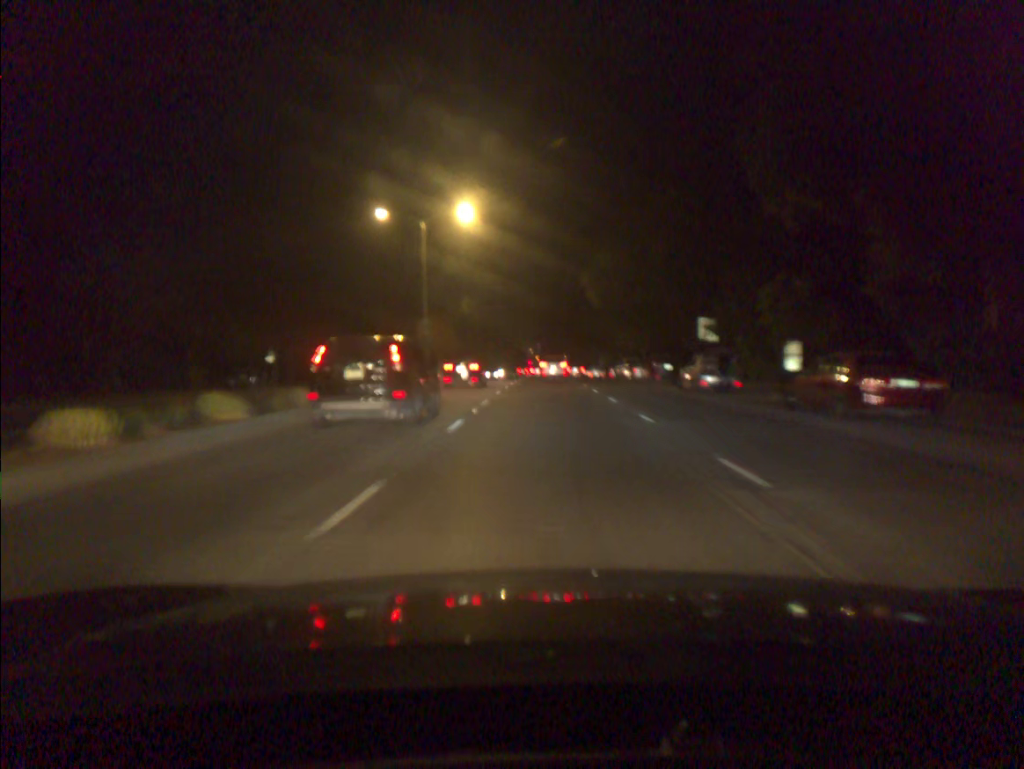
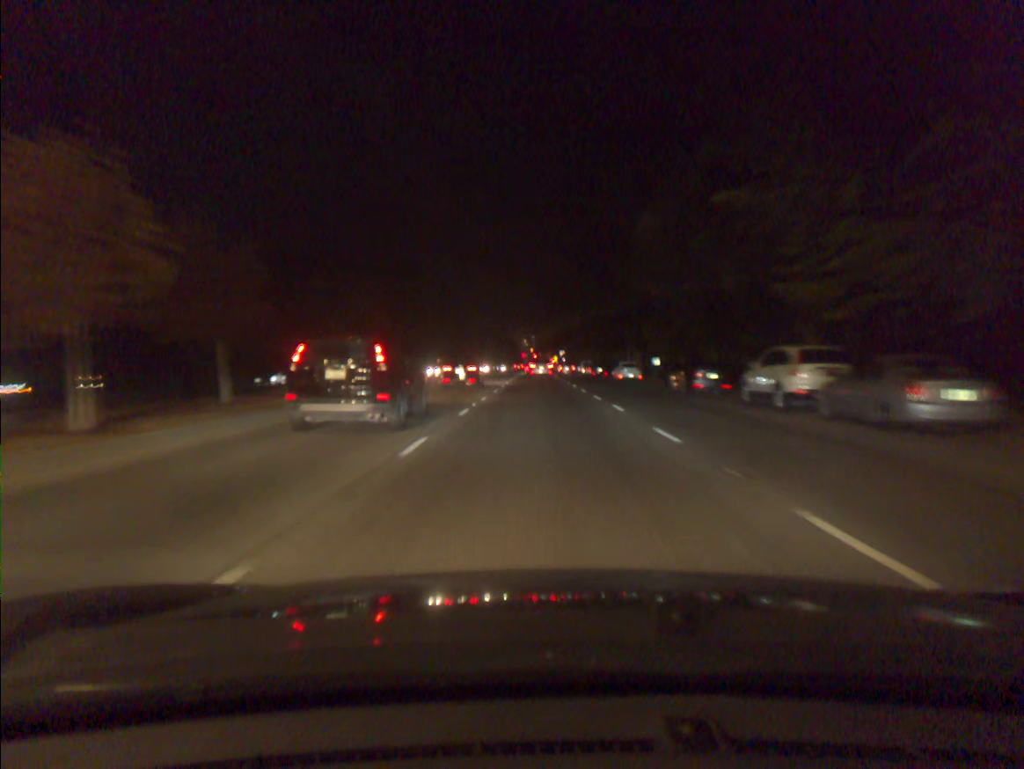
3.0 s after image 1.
(+0.1, +40.0) m; 0°
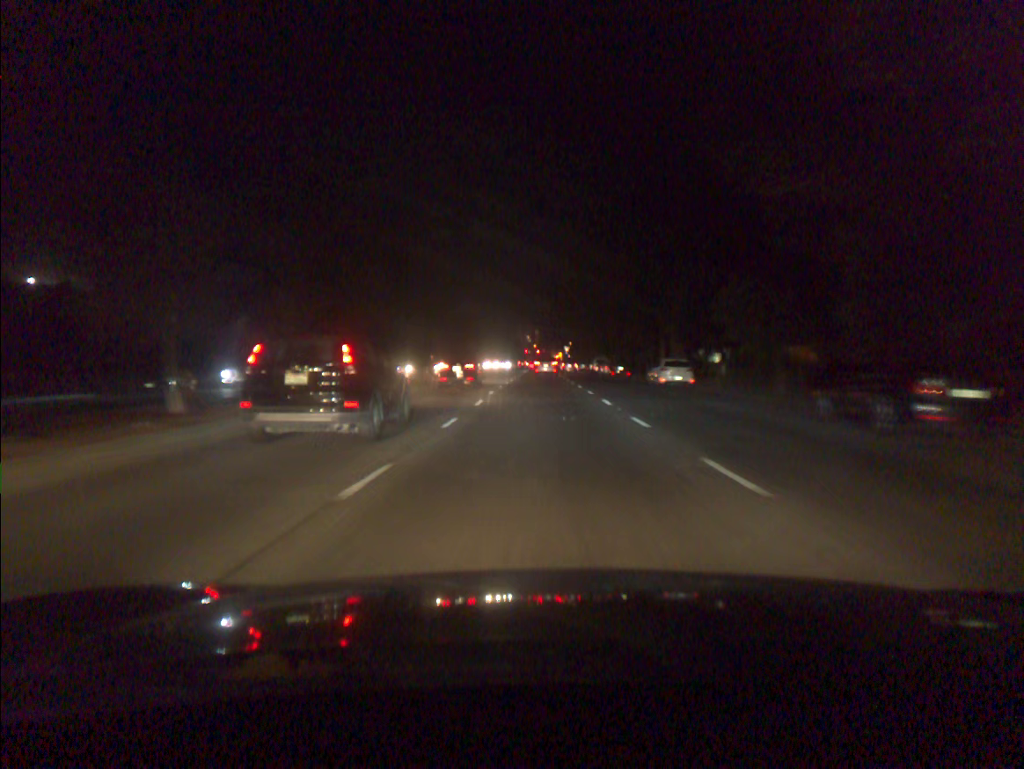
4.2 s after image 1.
(-0.1, +17.7) m; 0°
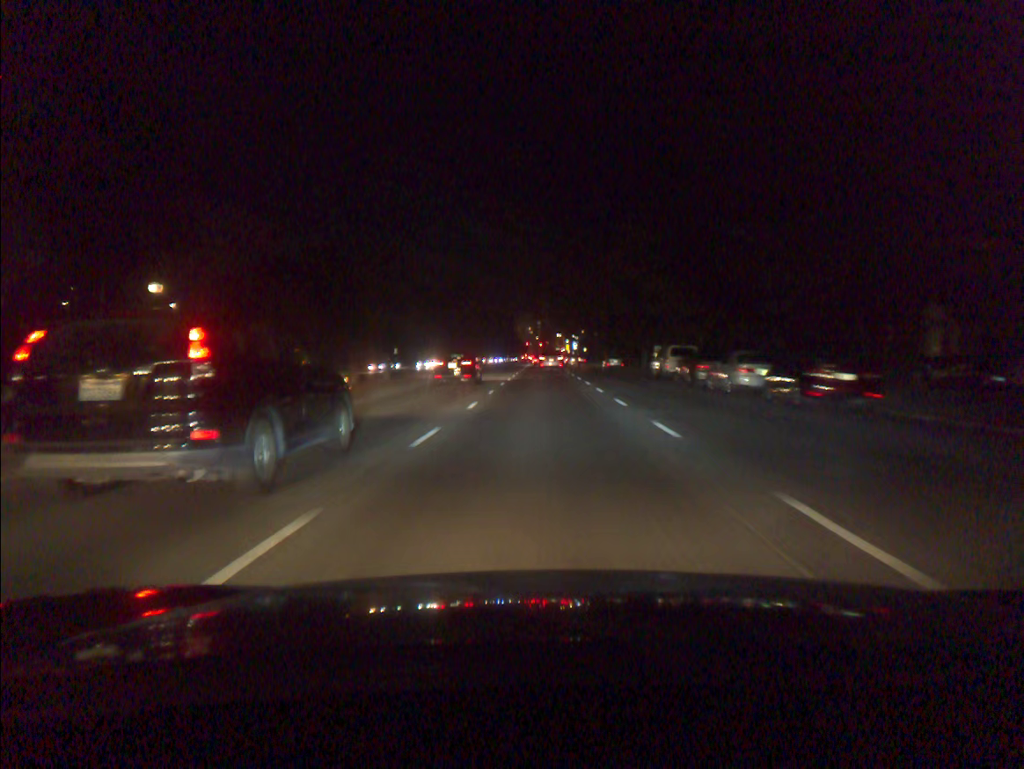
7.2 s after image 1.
(-0.1, +46.2) m; 0°
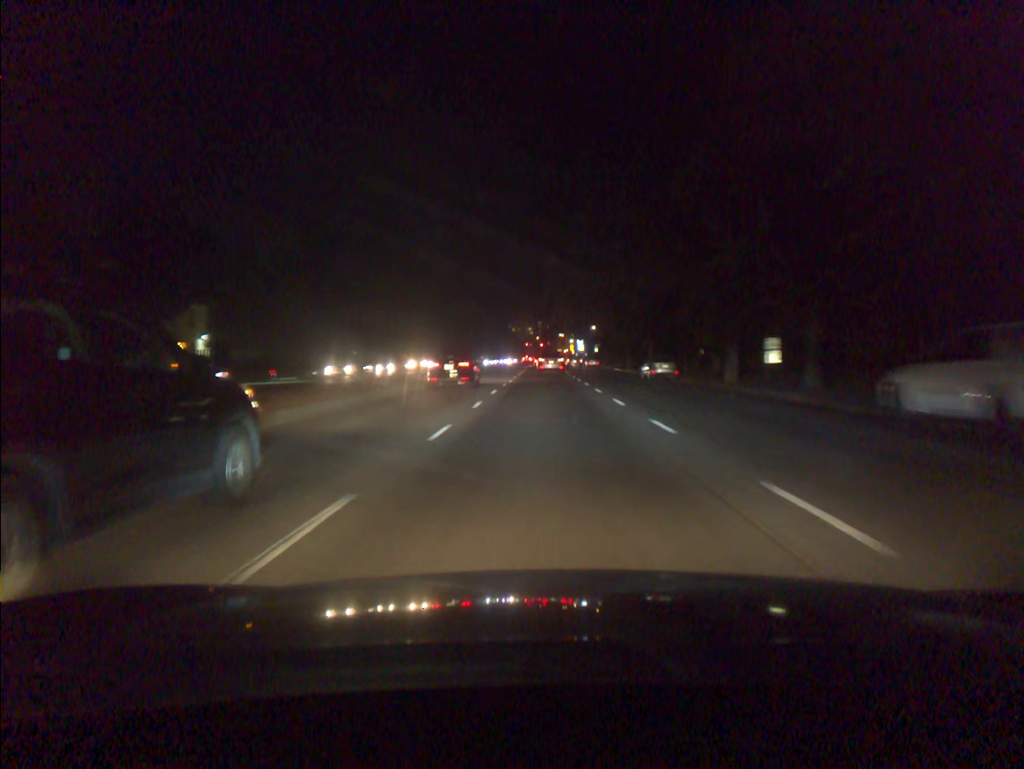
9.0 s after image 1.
(0.0, +28.3) m; 0°
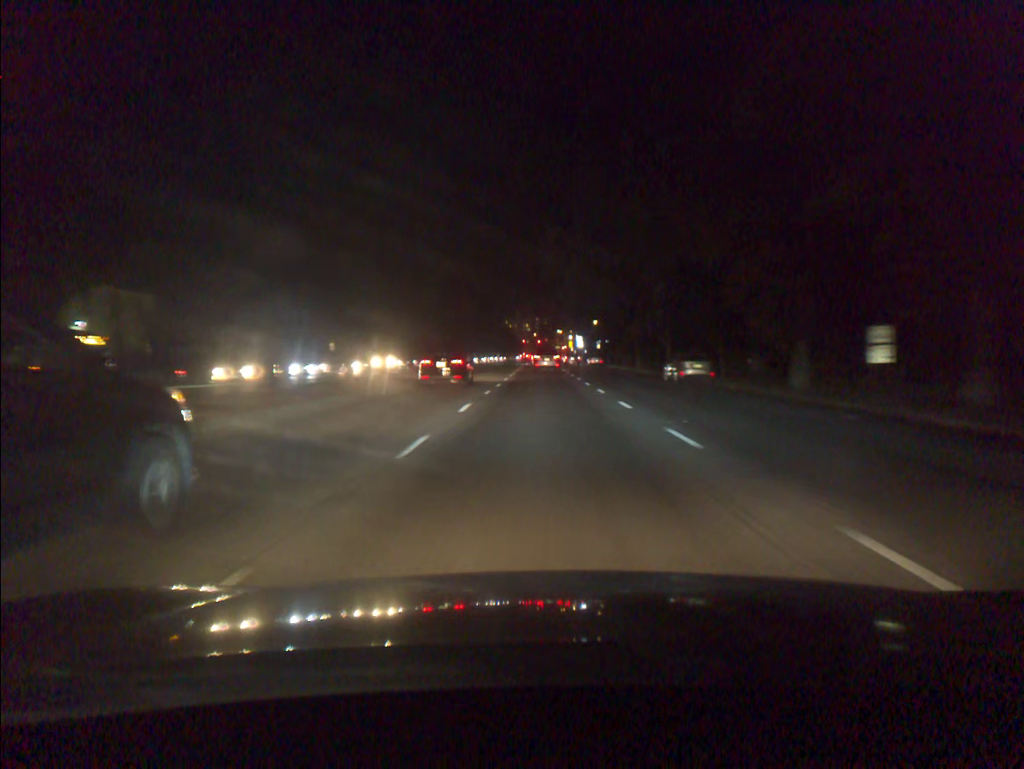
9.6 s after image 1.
(0.0, +9.5) m; 0°
